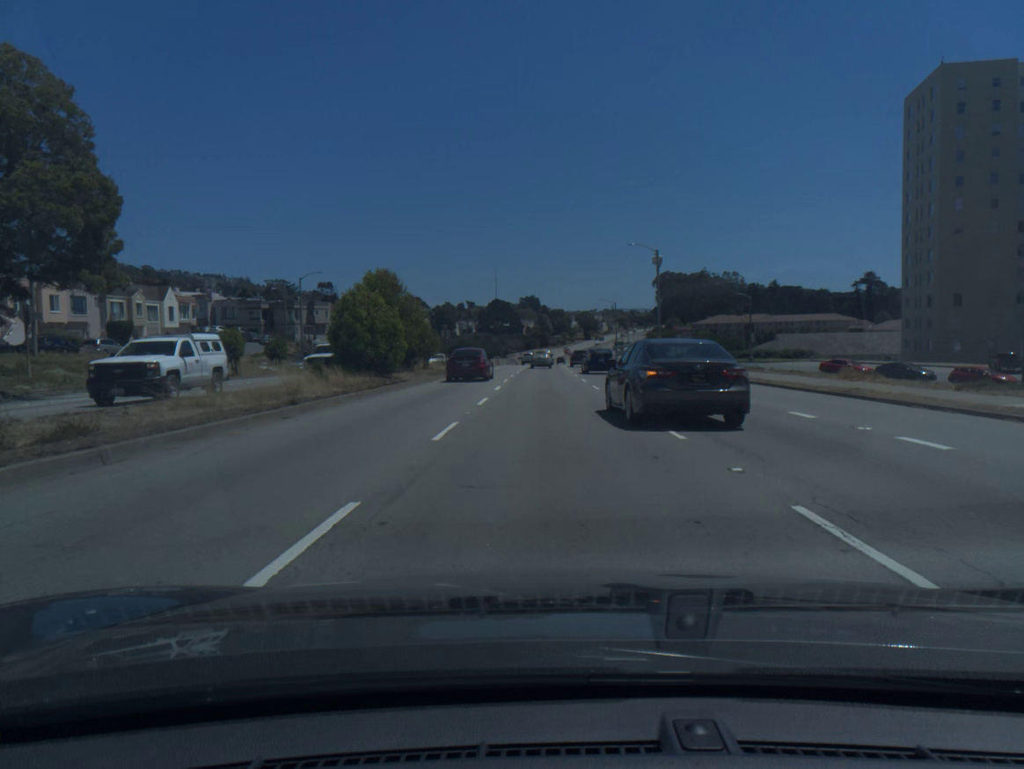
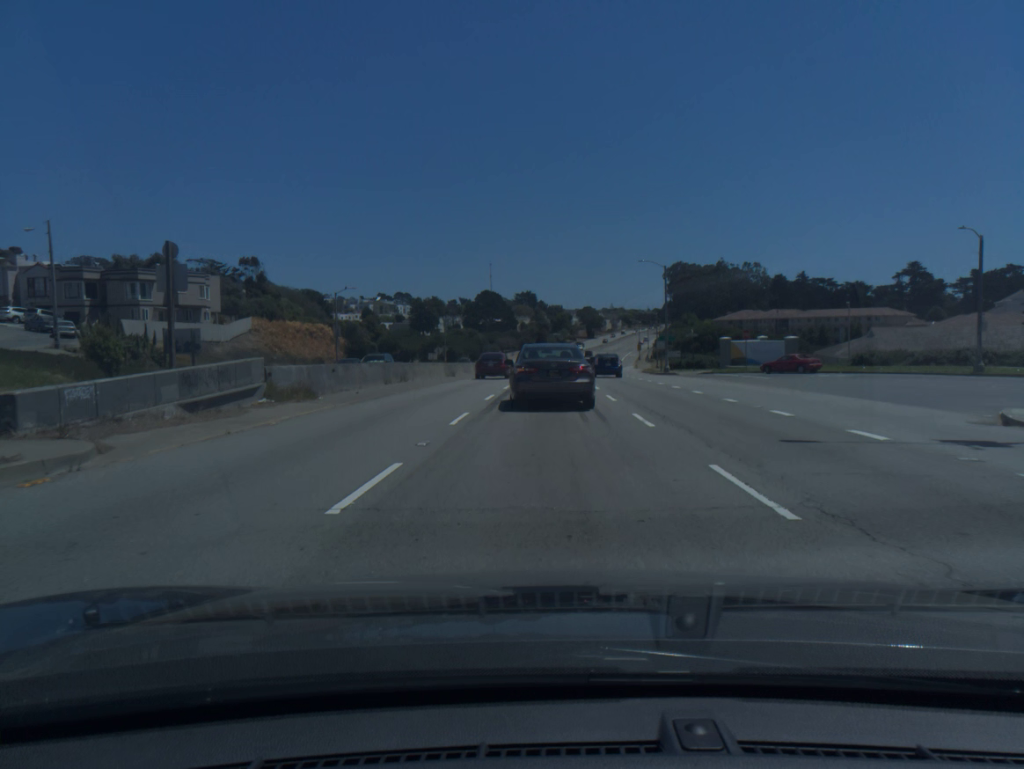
(0.0, +49.5) m; 0°
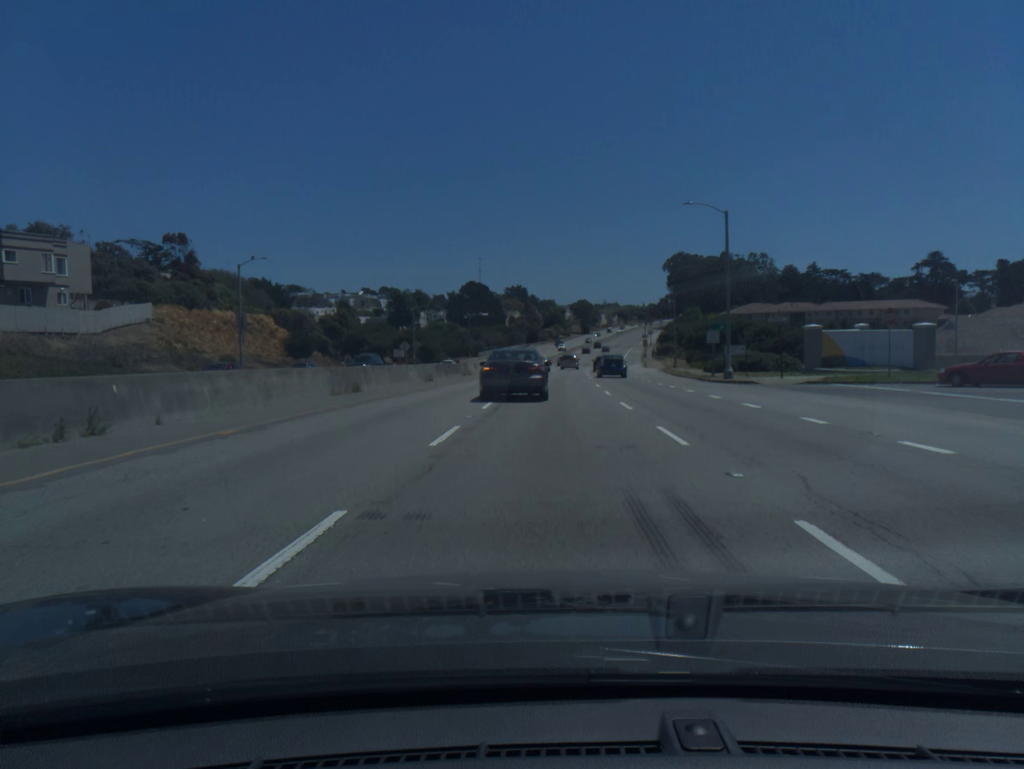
(+0.2, +24.9) m; +1°
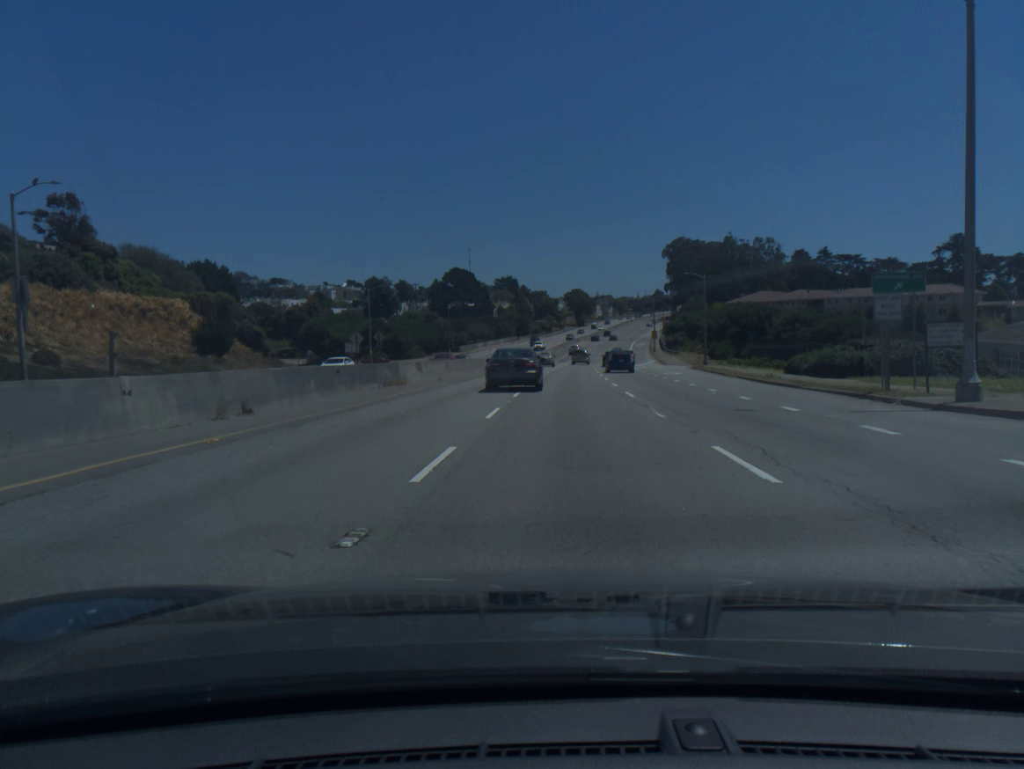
(+0.1, +25.1) m; +1°
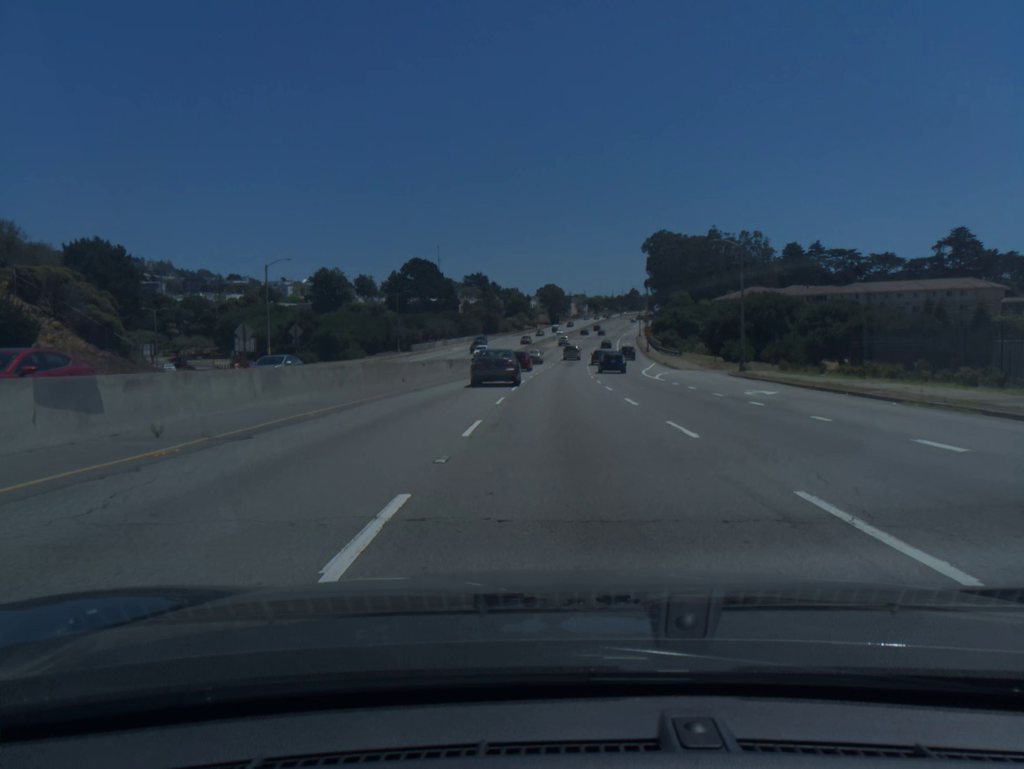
(+0.4, +25.5) m; +2°
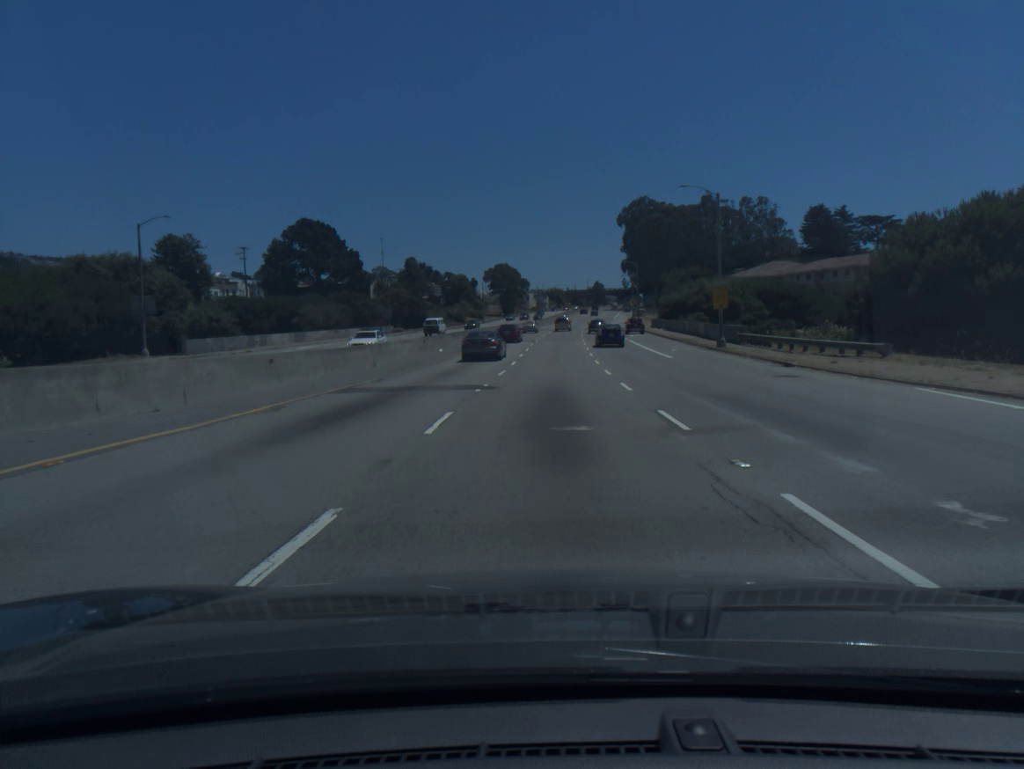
(+1.9, +67.4) m; +3°
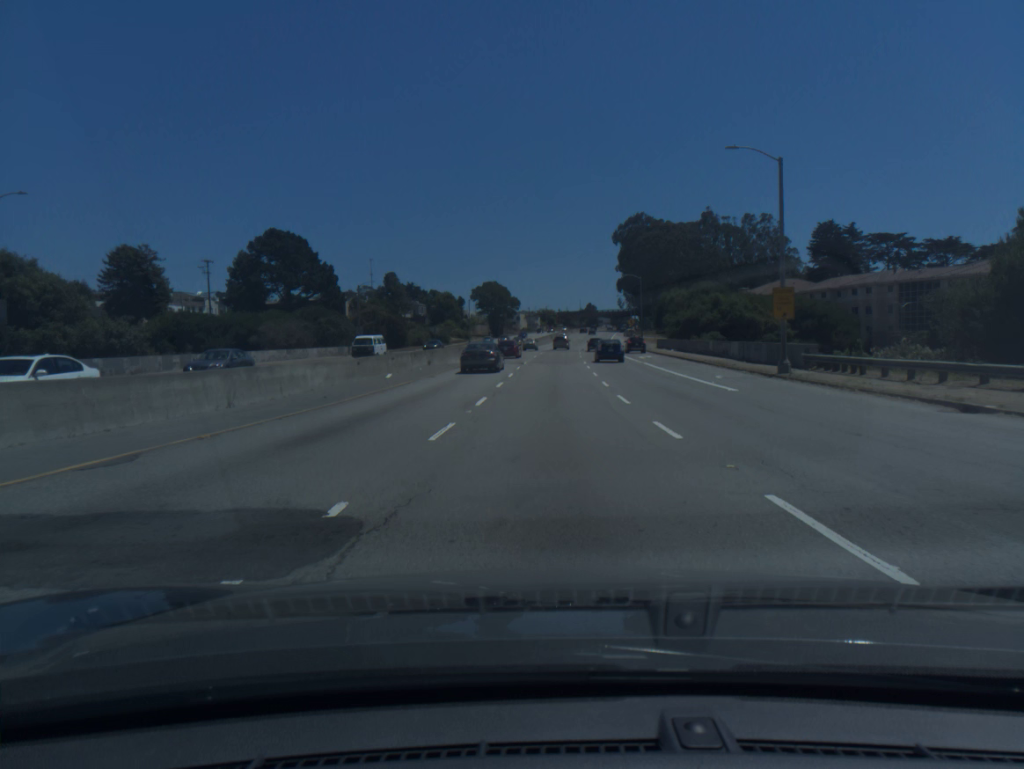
(+0.1, +14.1) m; +1°
